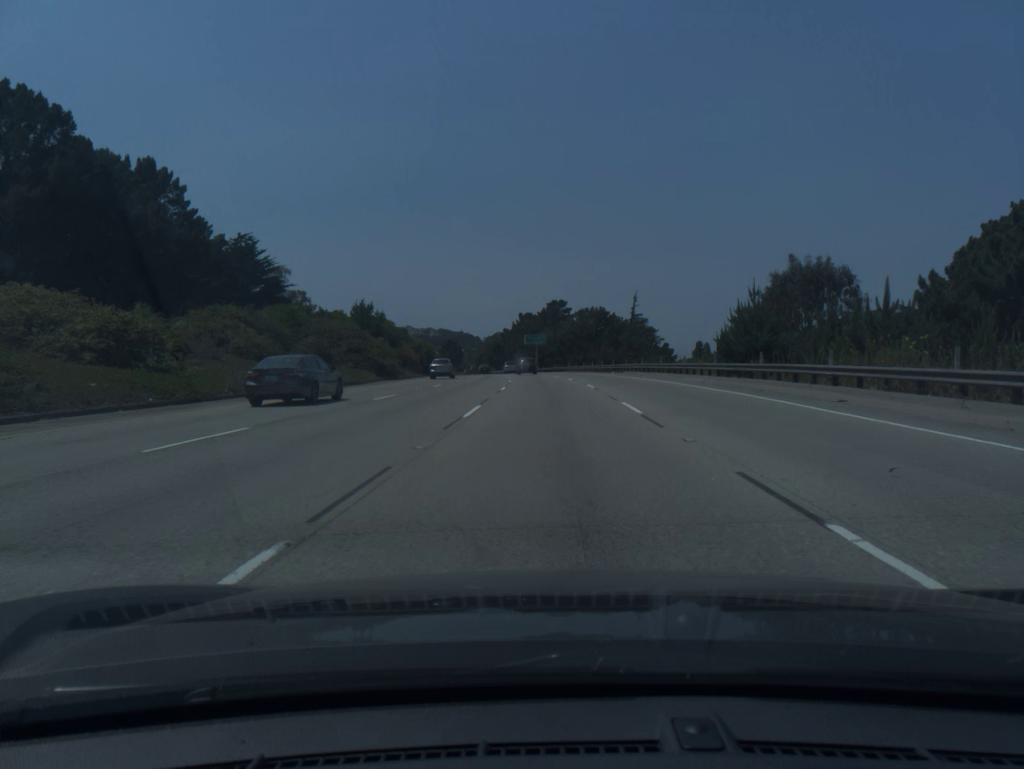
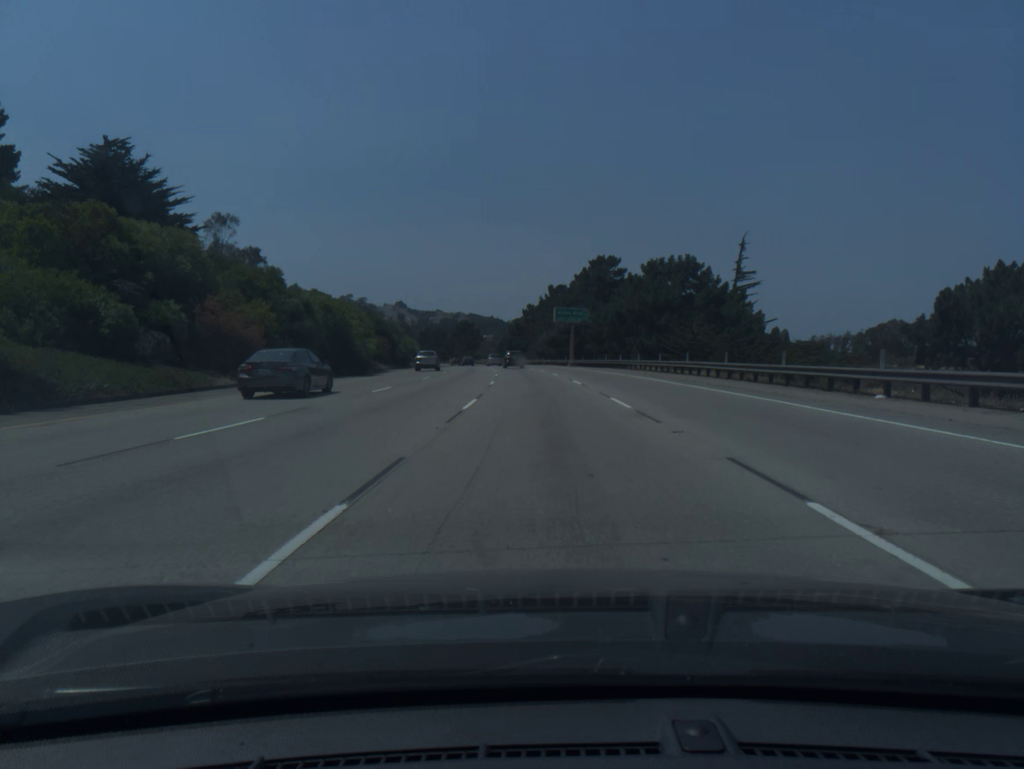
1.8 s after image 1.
(-0.7, +57.6) m; -2°
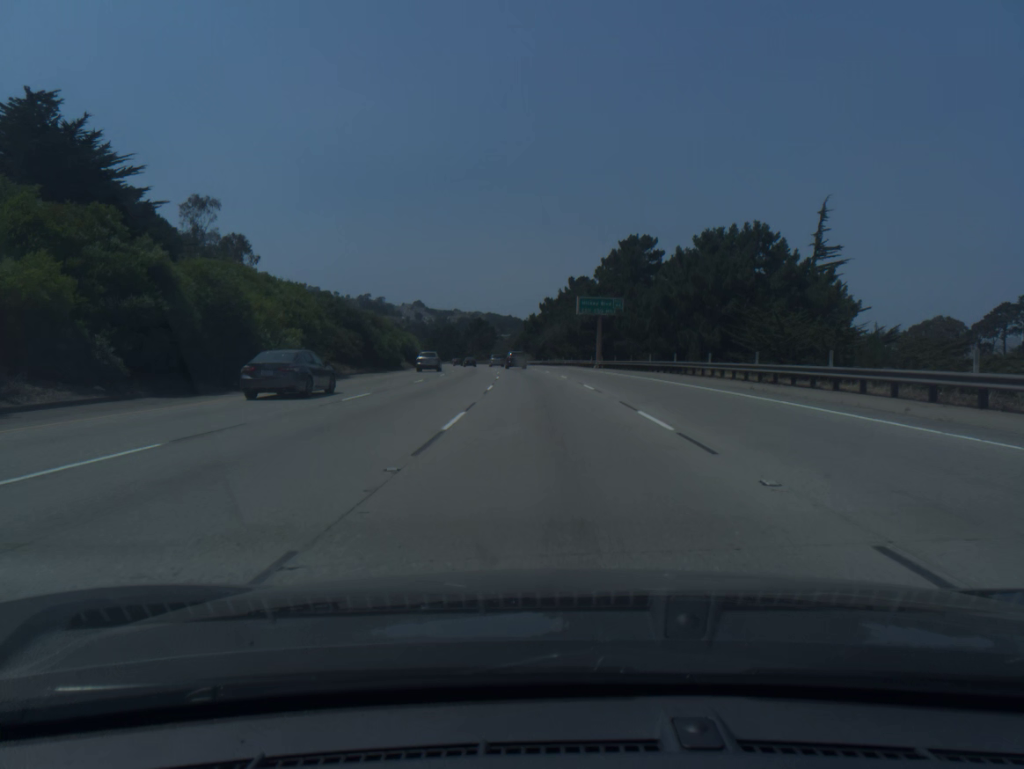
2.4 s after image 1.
(-0.2, +19.2) m; -1°
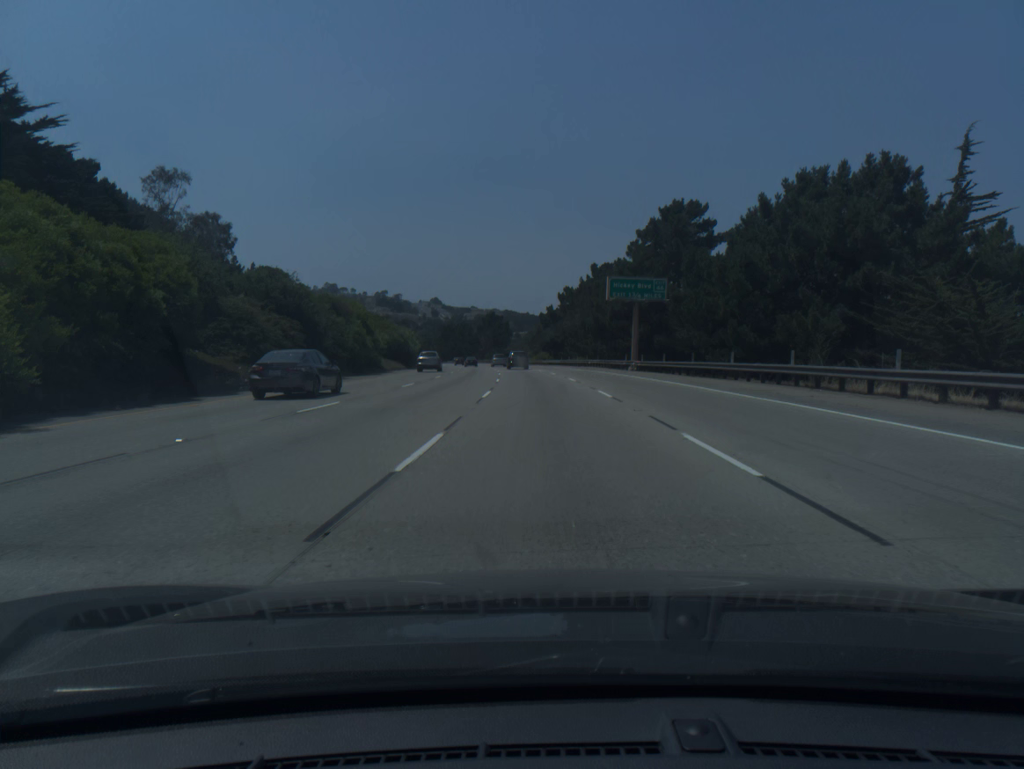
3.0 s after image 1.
(-0.2, +19.1) m; -1°
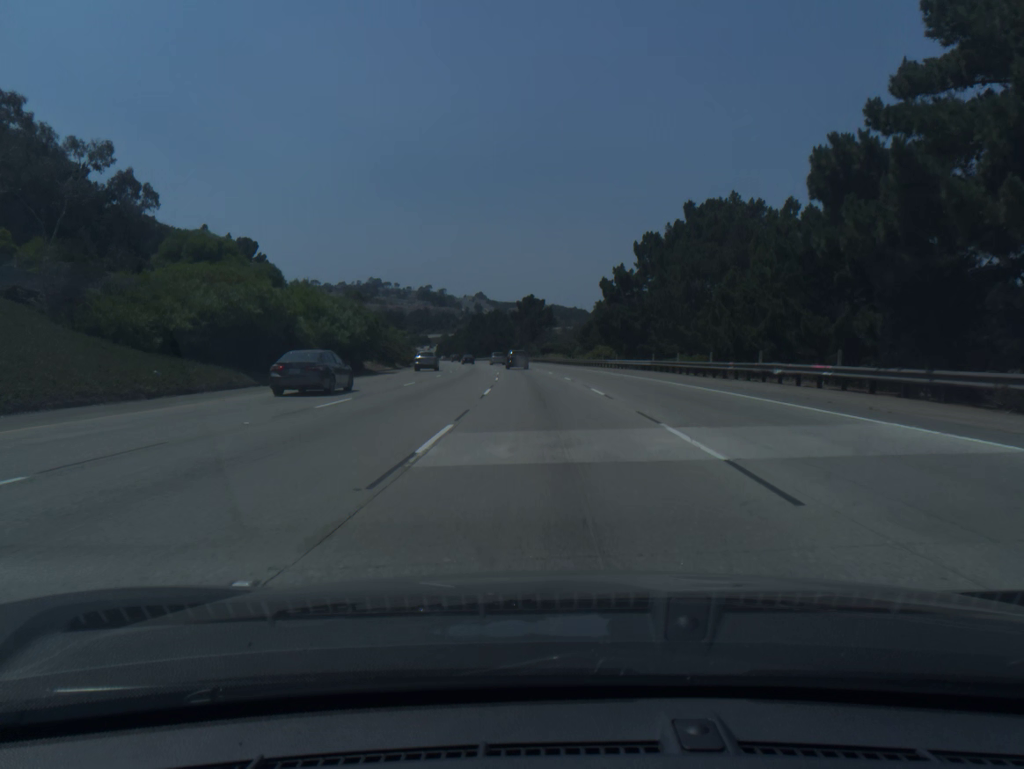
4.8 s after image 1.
(-1.7, +56.9) m; -4°
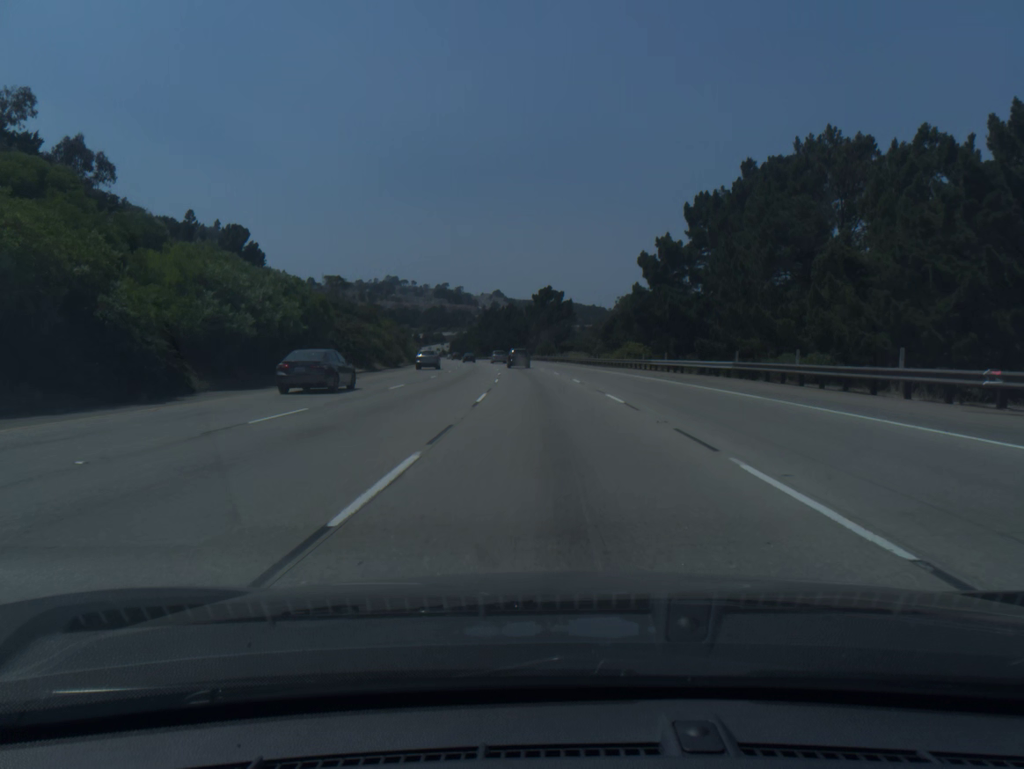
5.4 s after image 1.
(-0.2, +18.9) m; -1°
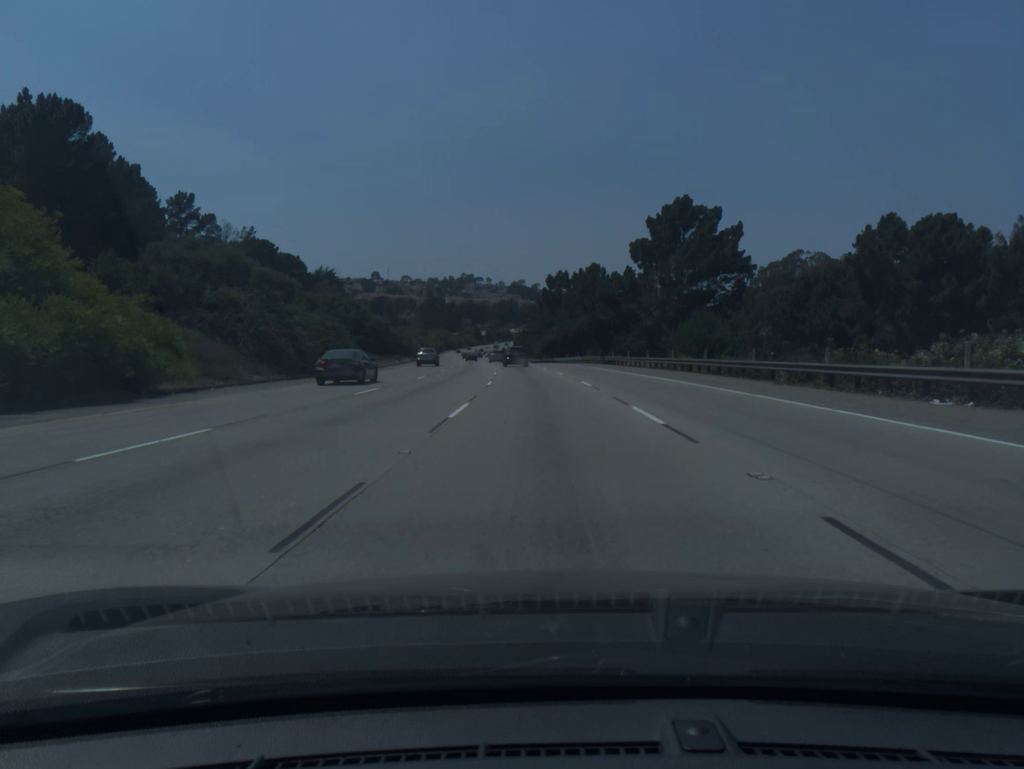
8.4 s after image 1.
(-4.6, +93.4) m; -6°
